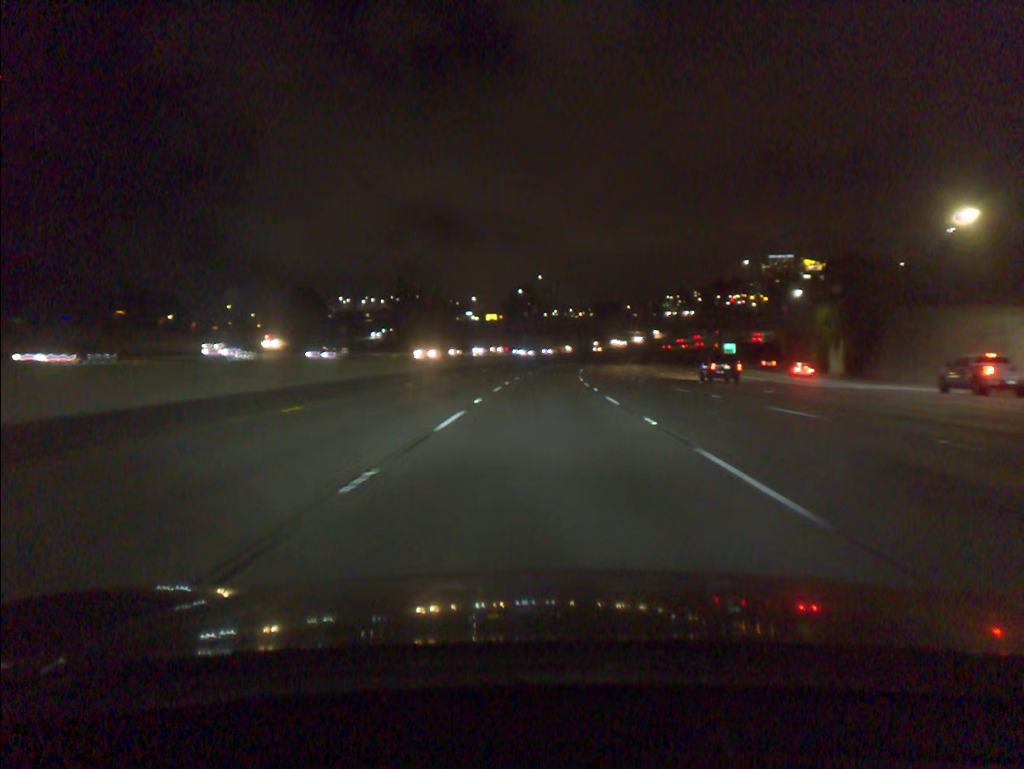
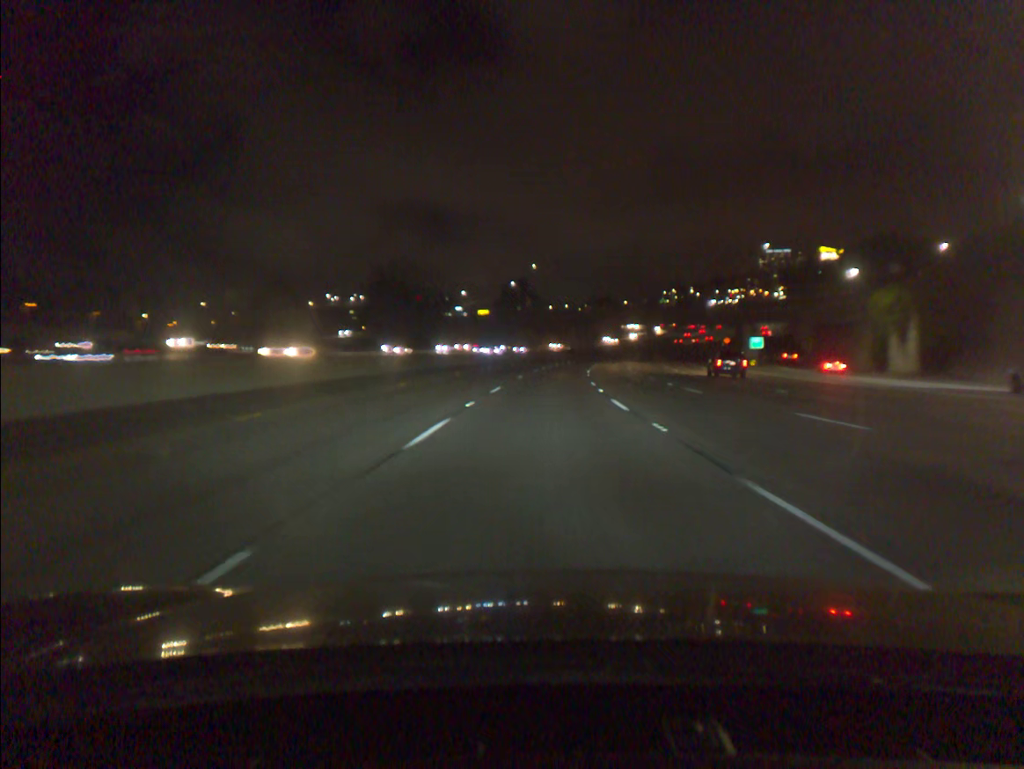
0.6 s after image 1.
(+0.1, +17.1) m; 0°
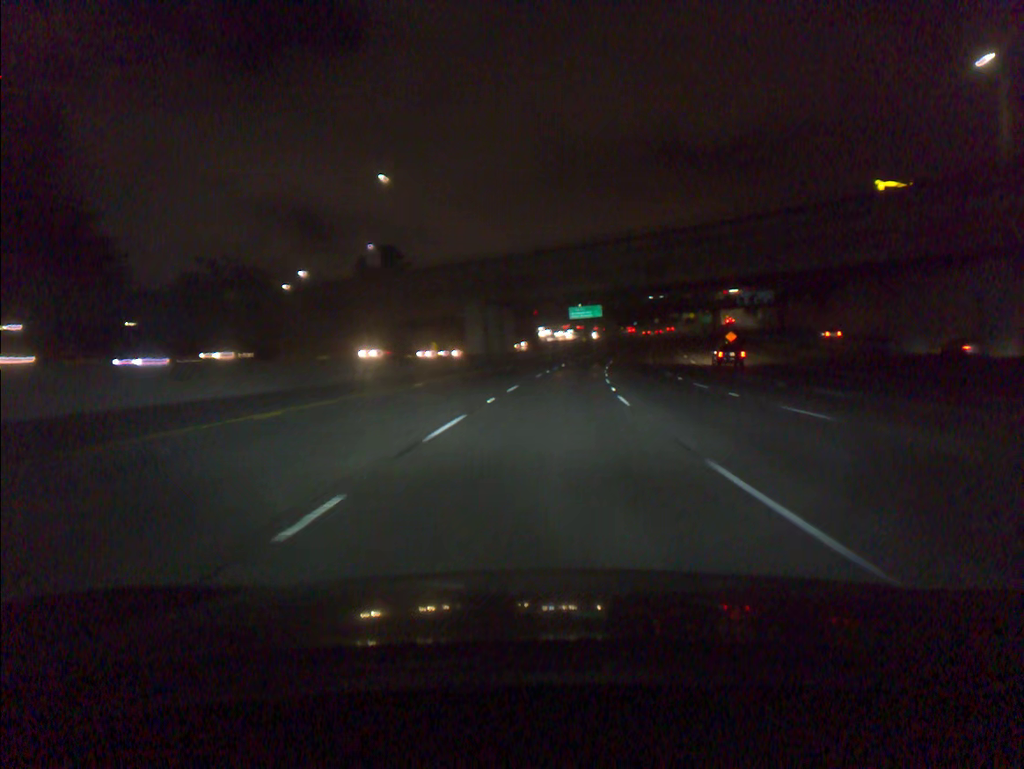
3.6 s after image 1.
(+4.3, +86.5) m; +7°
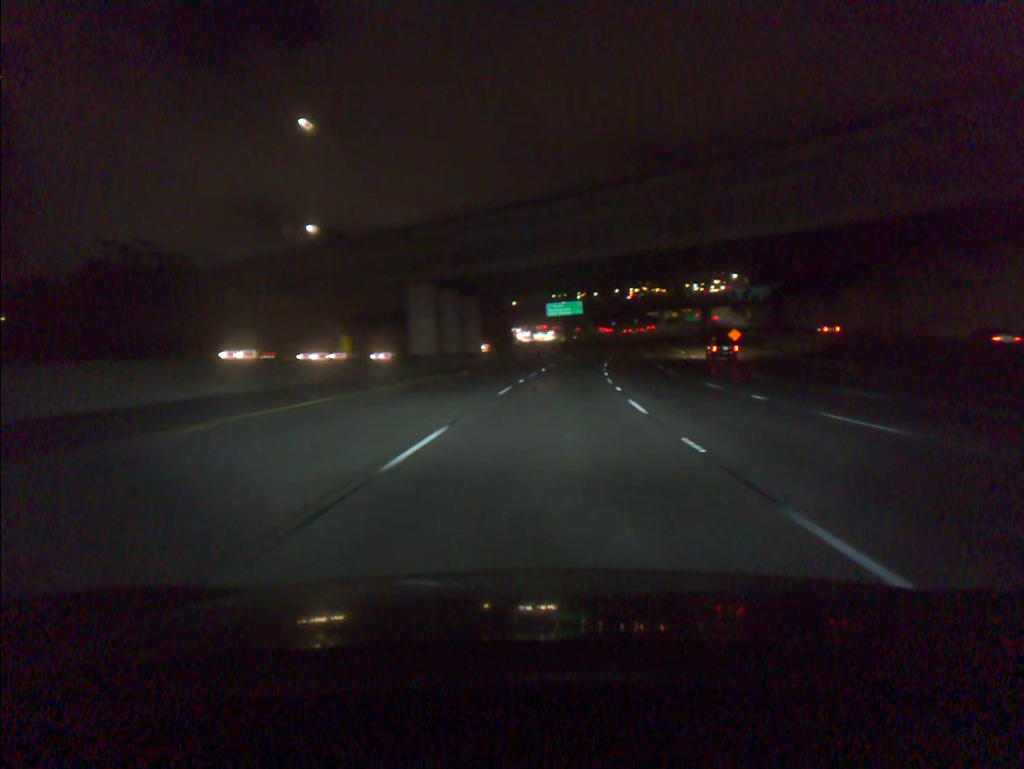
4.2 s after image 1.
(+0.3, +17.7) m; +2°
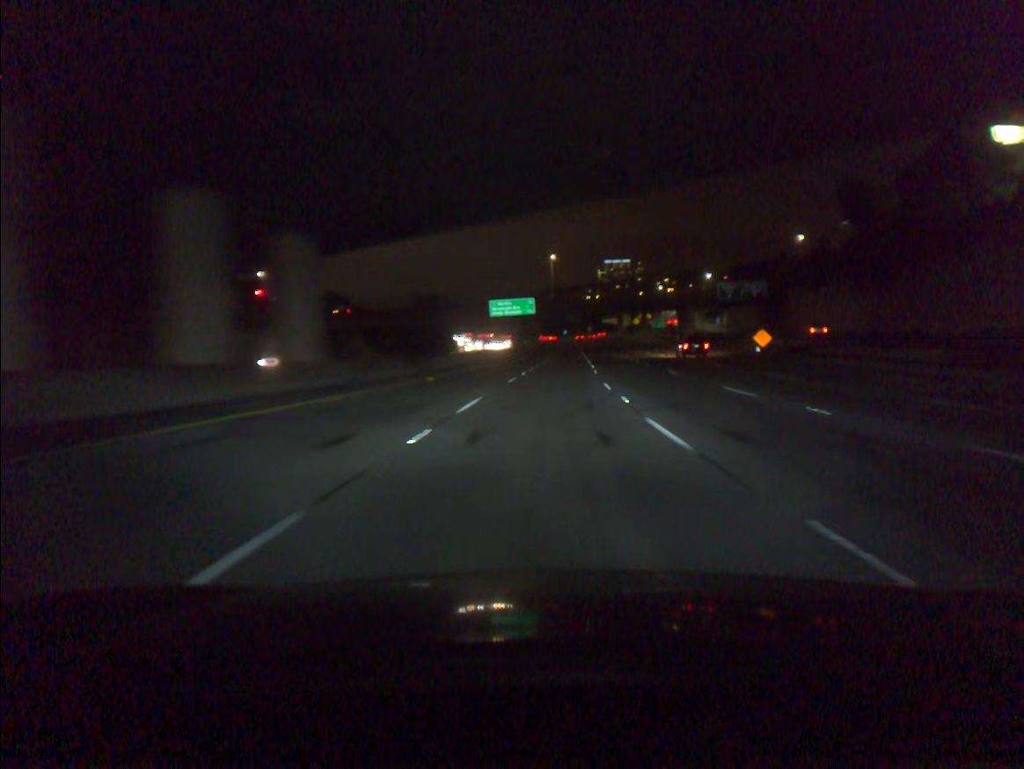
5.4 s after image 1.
(+1.2, +35.8) m; +4°
